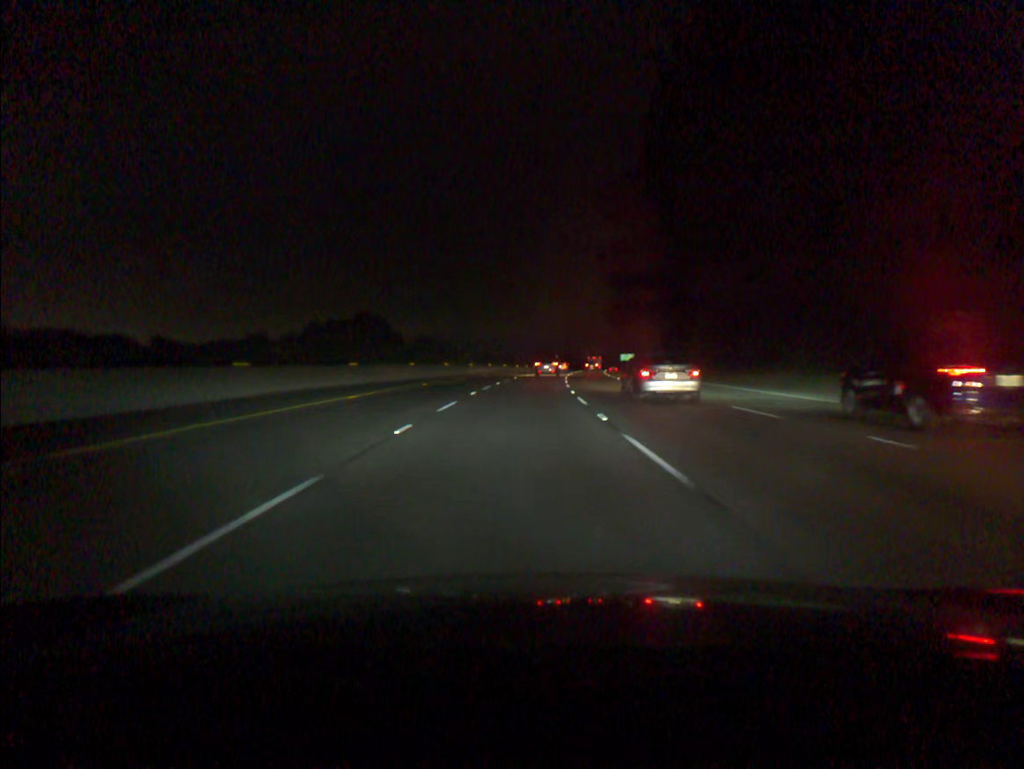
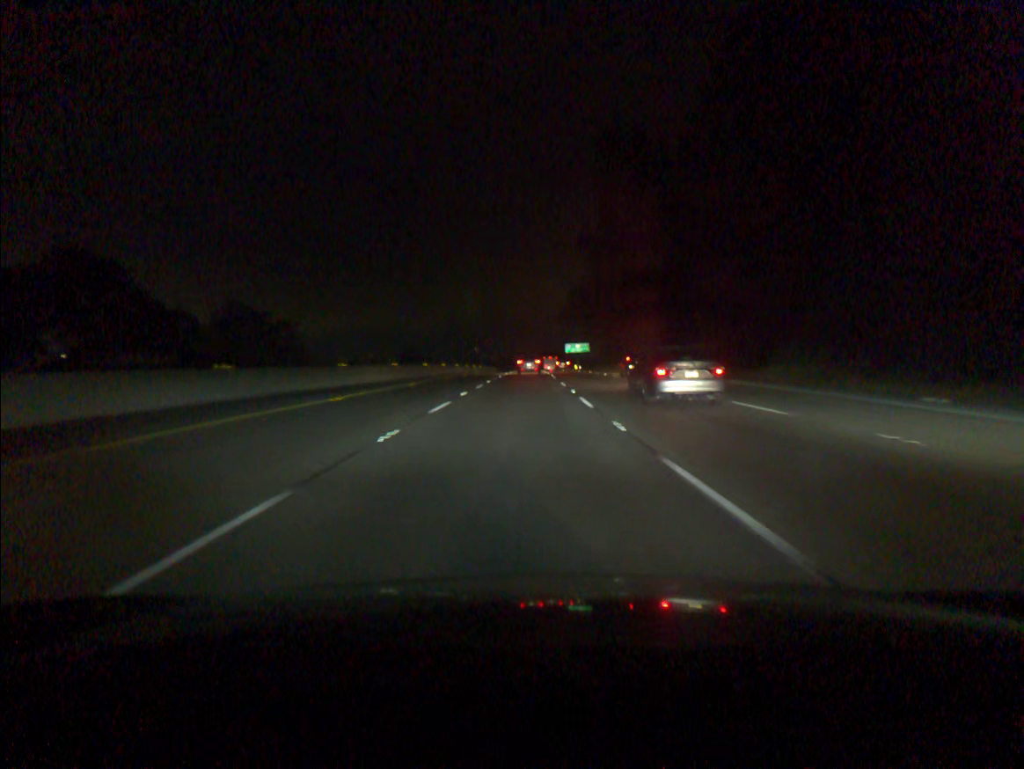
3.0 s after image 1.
(+4.1, +88.4) m; +6°
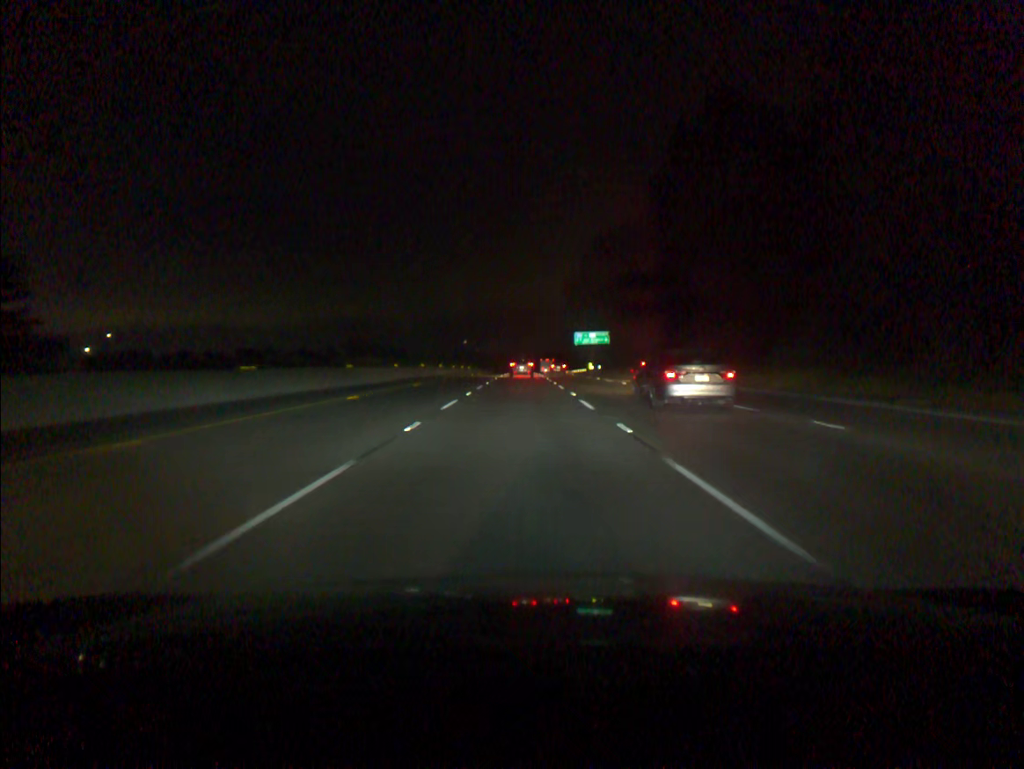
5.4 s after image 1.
(+0.7, +71.0) m; 0°
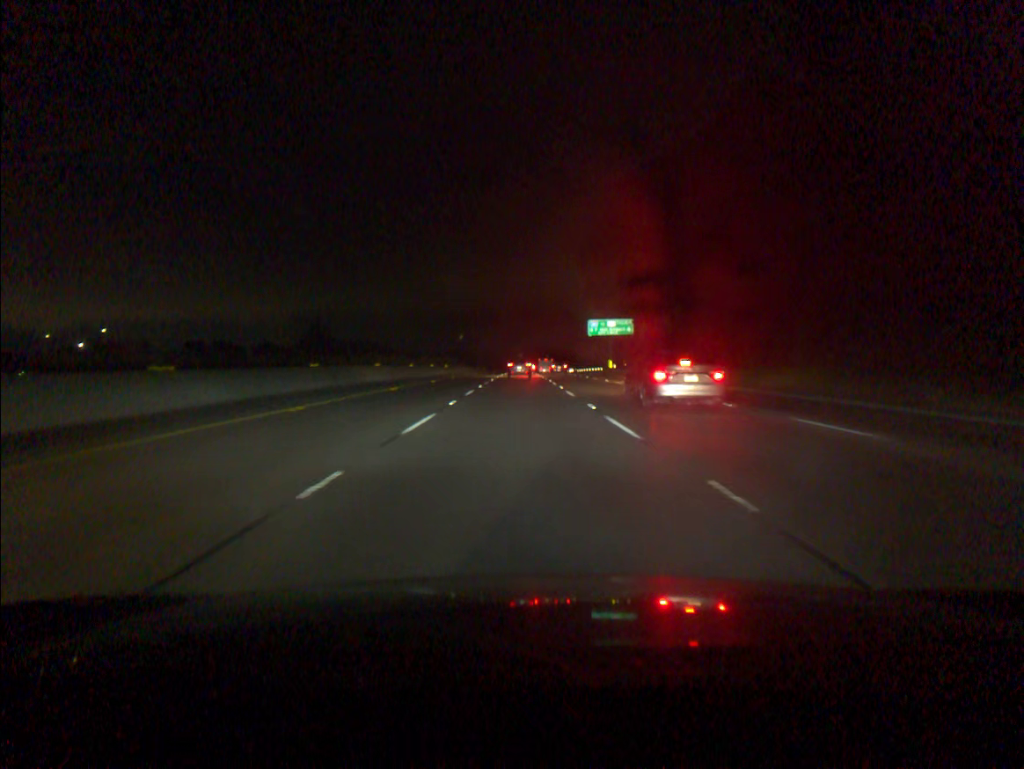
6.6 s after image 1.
(+0.1, +35.6) m; 0°
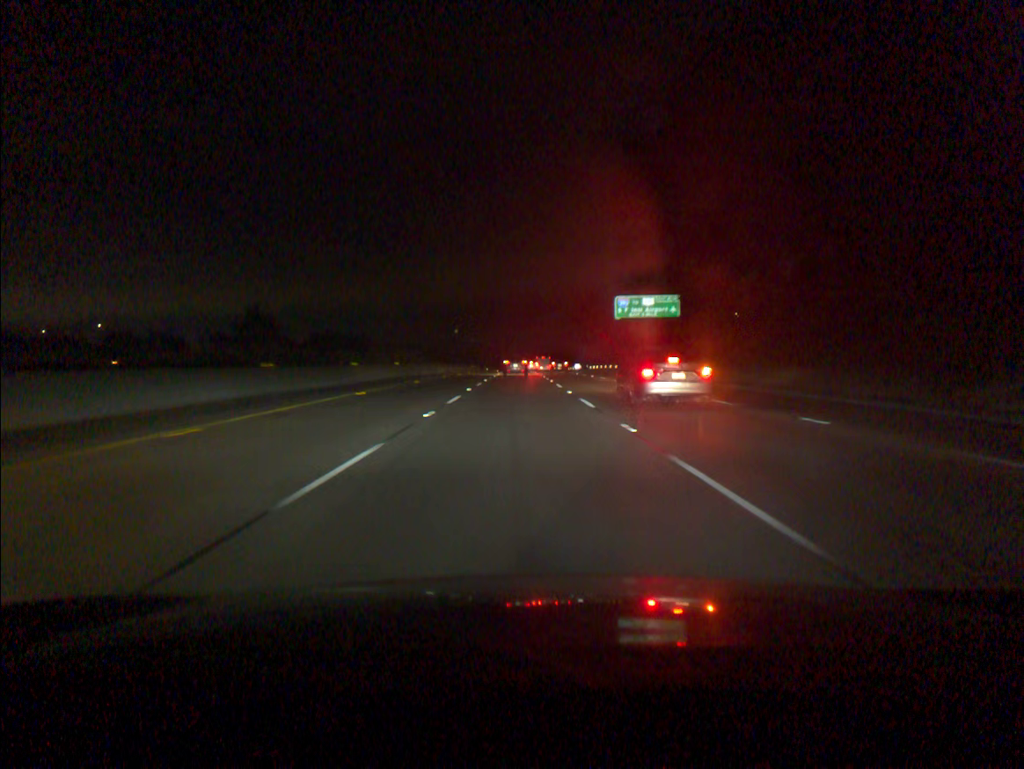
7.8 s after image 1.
(+0.1, +35.6) m; 0°
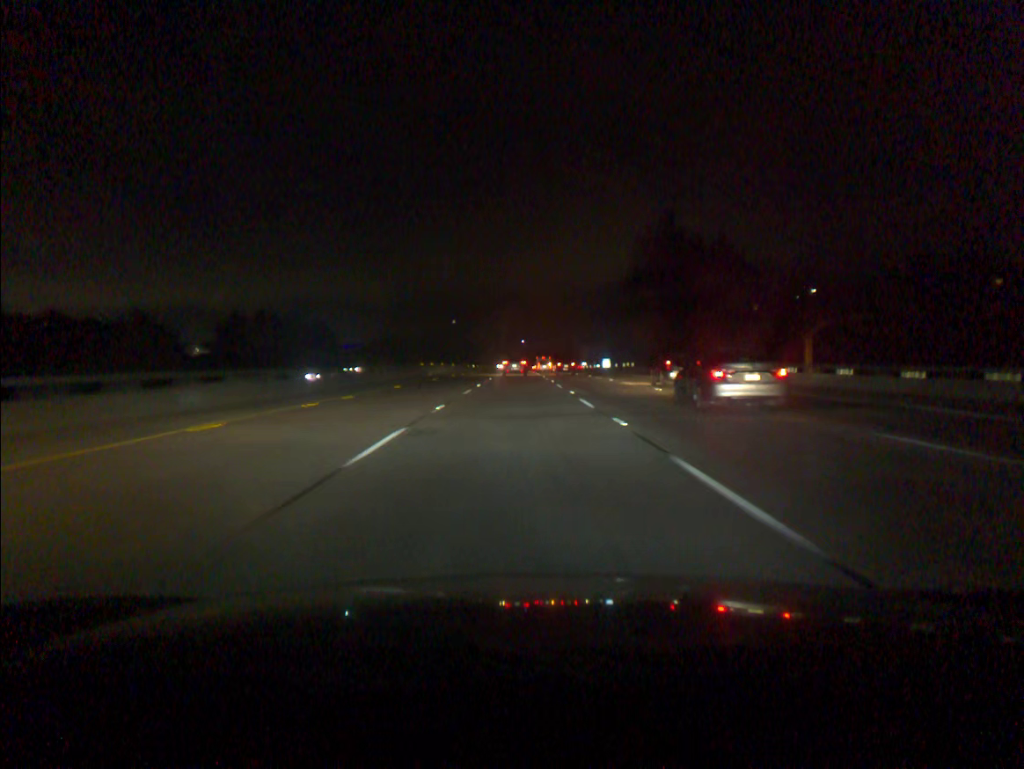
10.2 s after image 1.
(0.0, +70.8) m; 0°
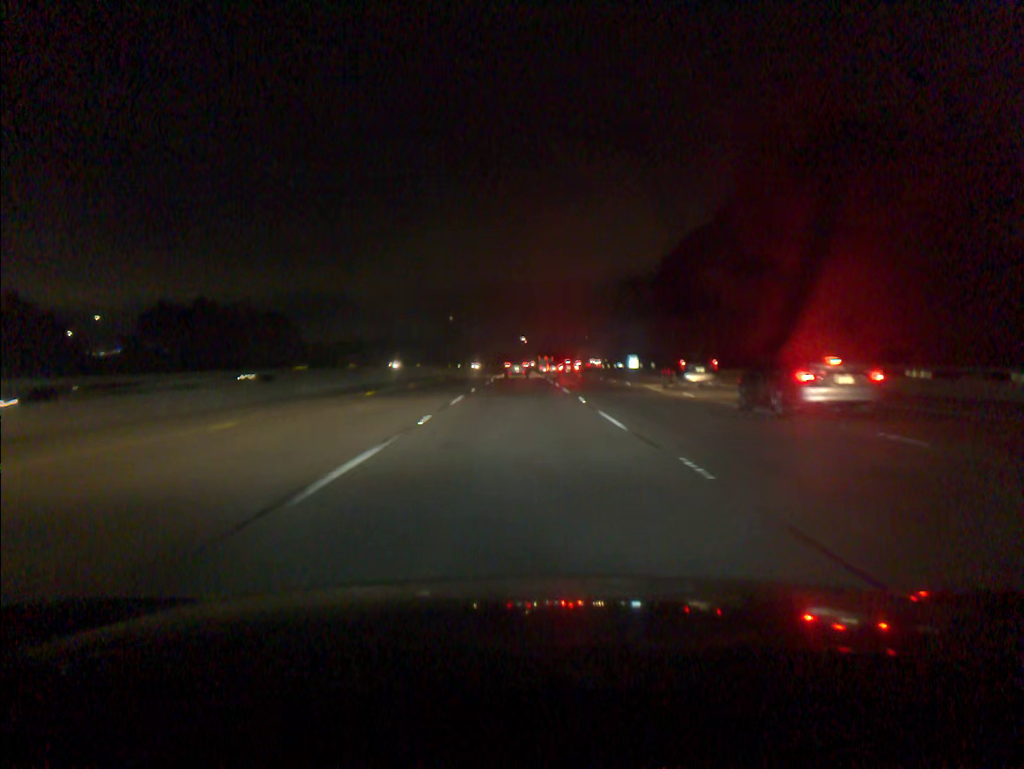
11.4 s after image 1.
(0.0, +35.3) m; 0°
